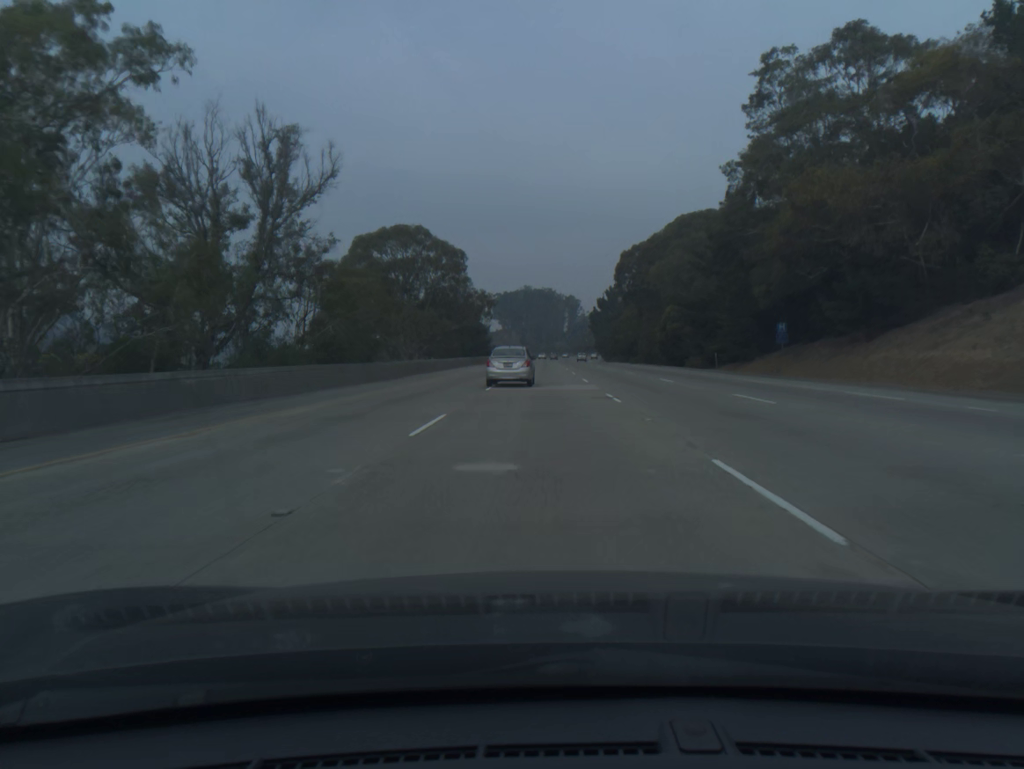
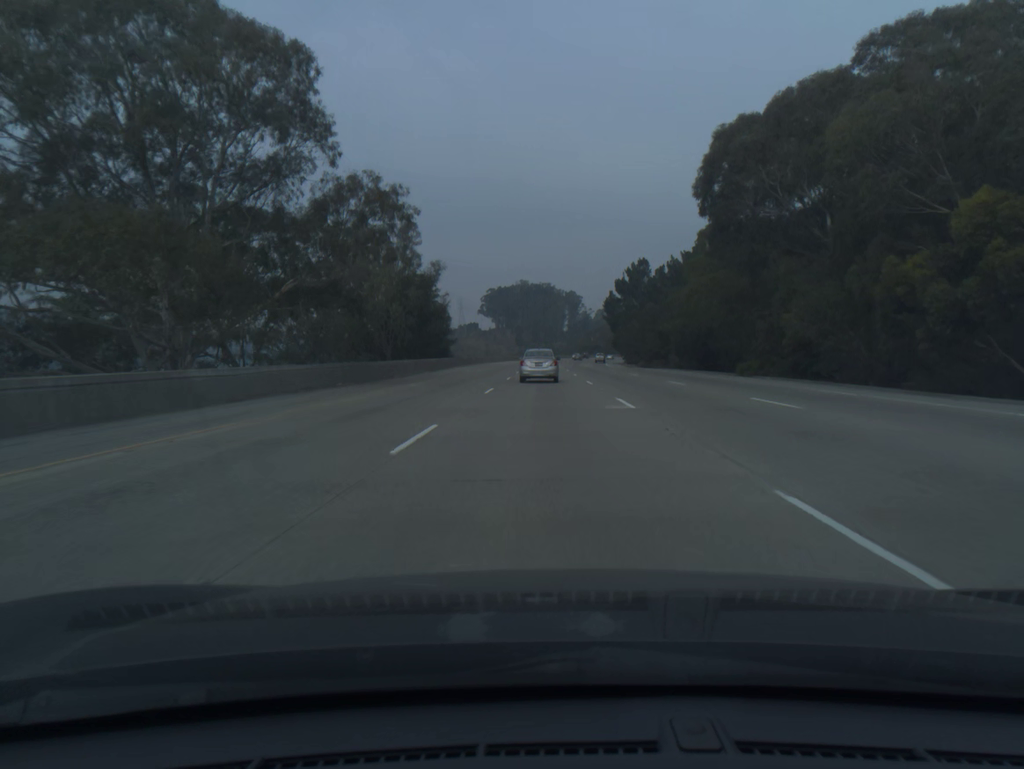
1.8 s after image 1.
(0.0, +60.5) m; 0°
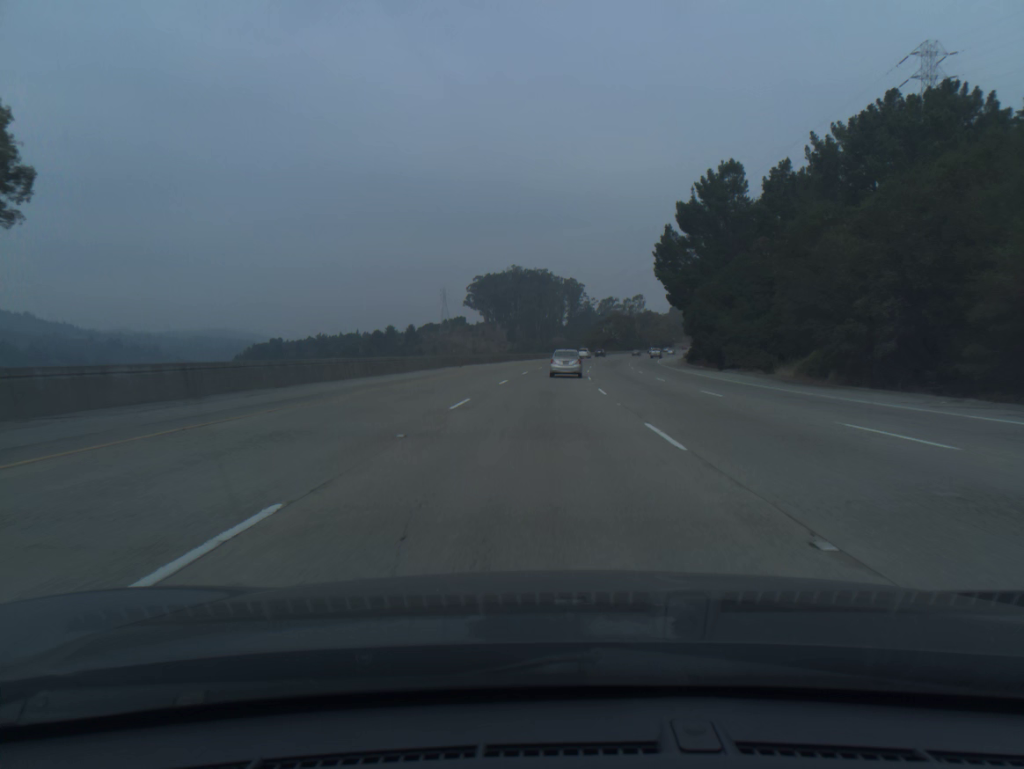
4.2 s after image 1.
(+0.3, +80.4) m; 0°
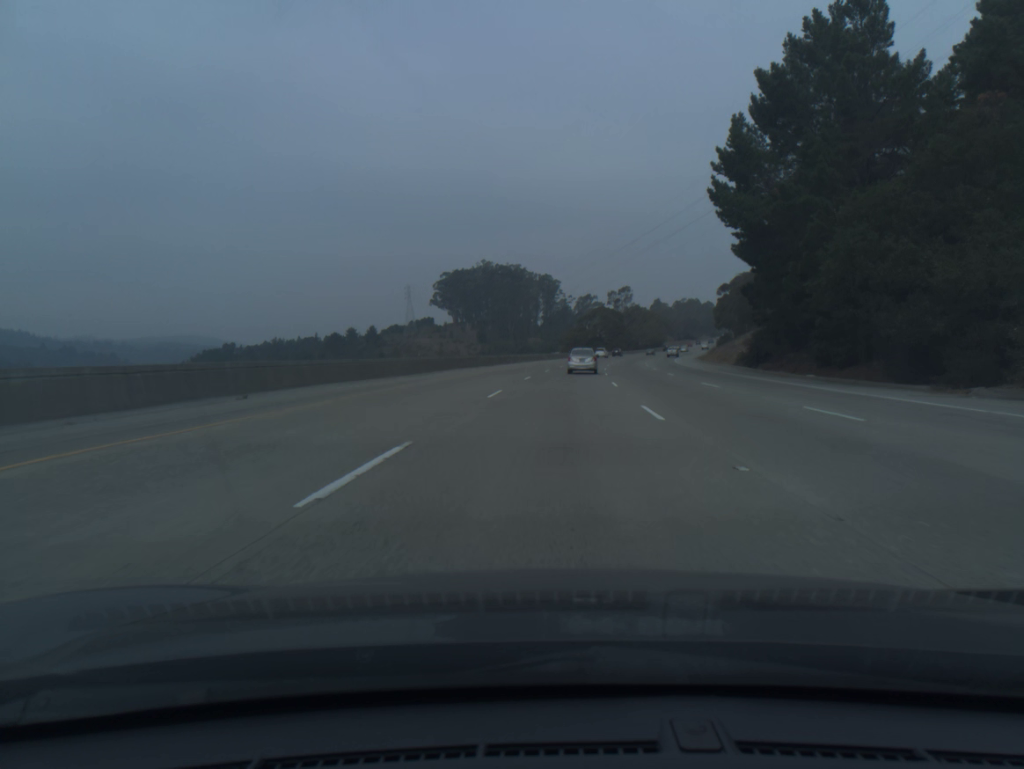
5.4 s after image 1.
(+0.4, +40.0) m; +2°
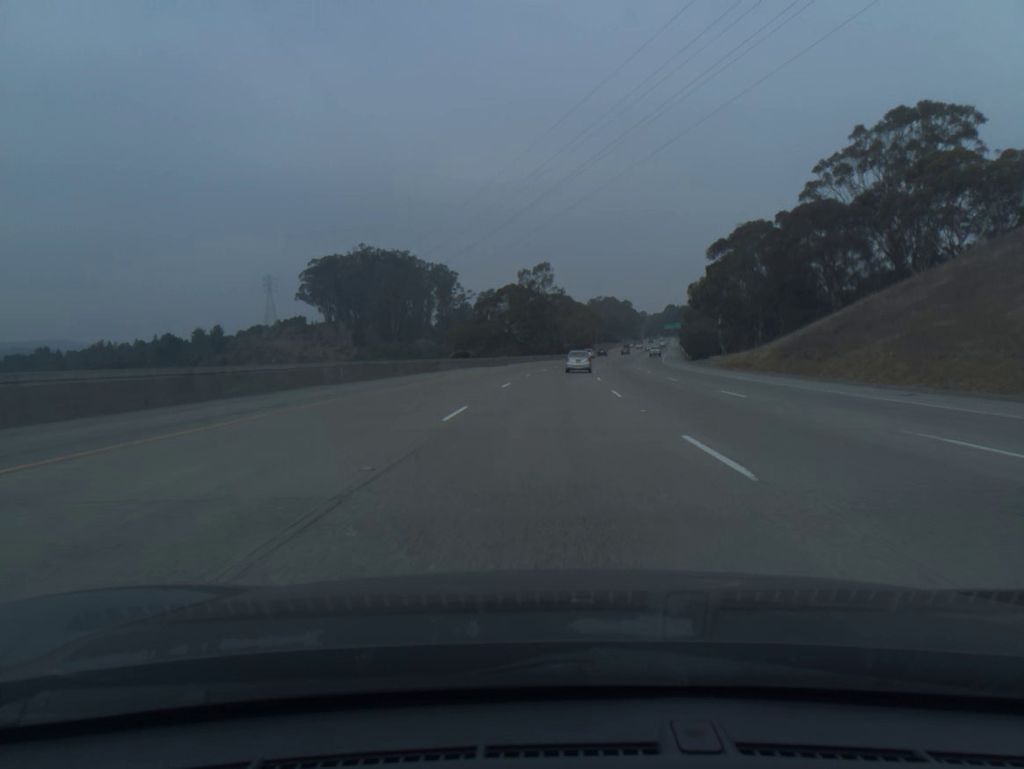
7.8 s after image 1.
(+4.8, +79.6) m; +7°
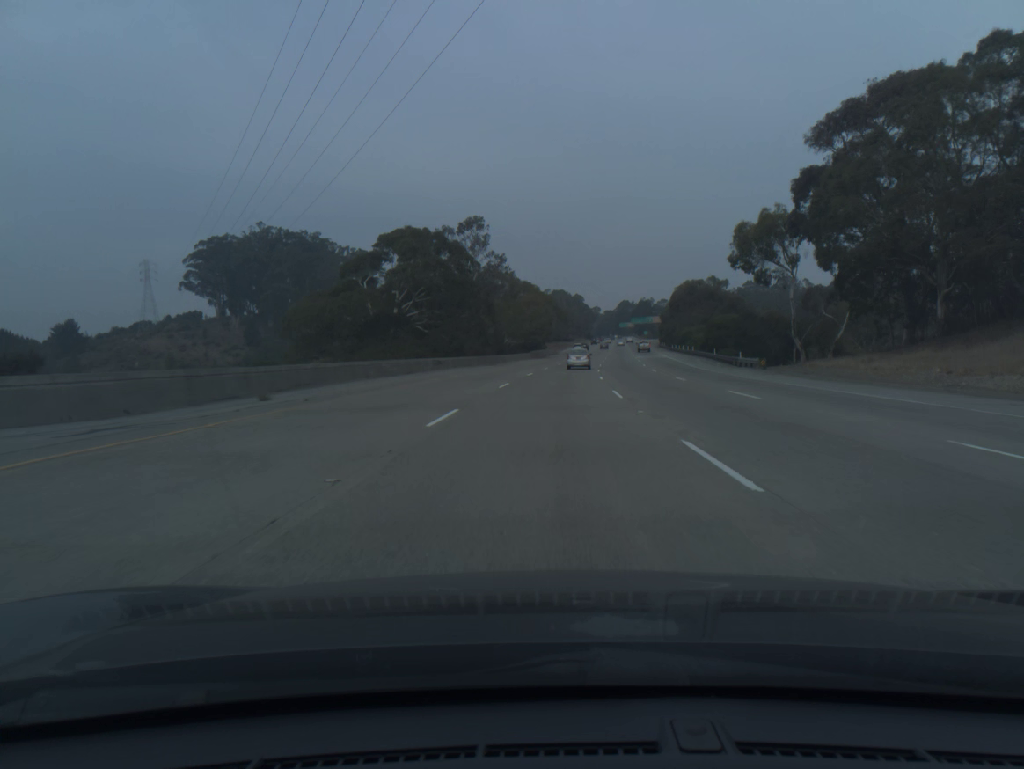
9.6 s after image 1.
(+2.1, +59.6) m; +4°
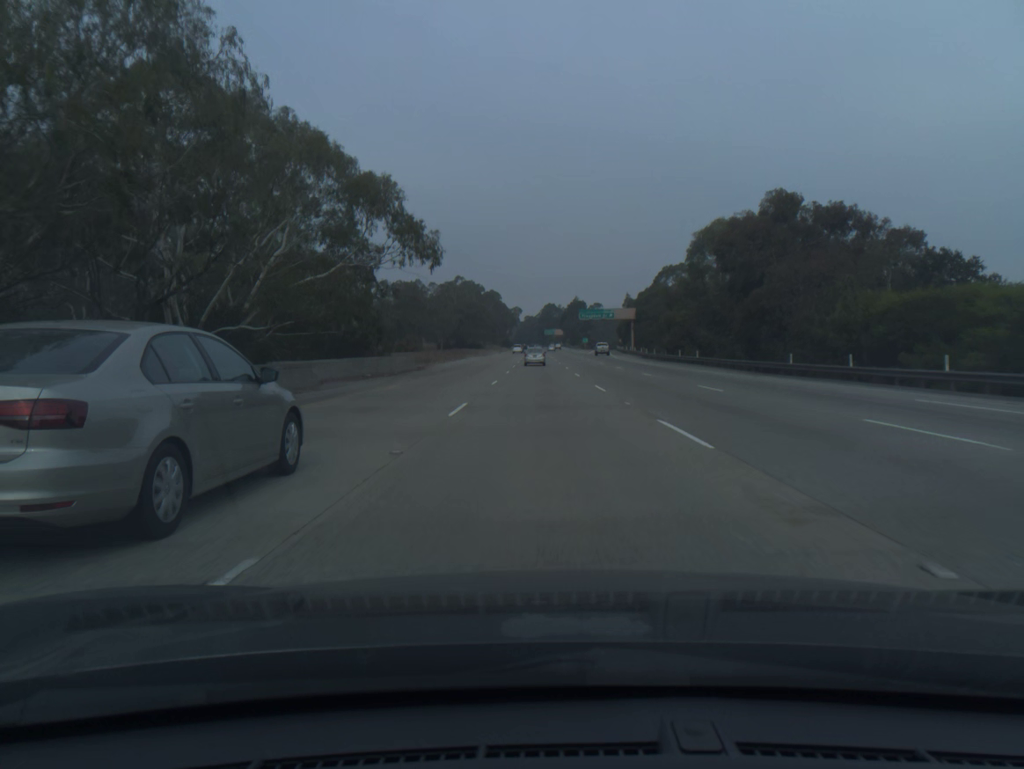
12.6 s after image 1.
(+5.9, +99.5) m; +6°
